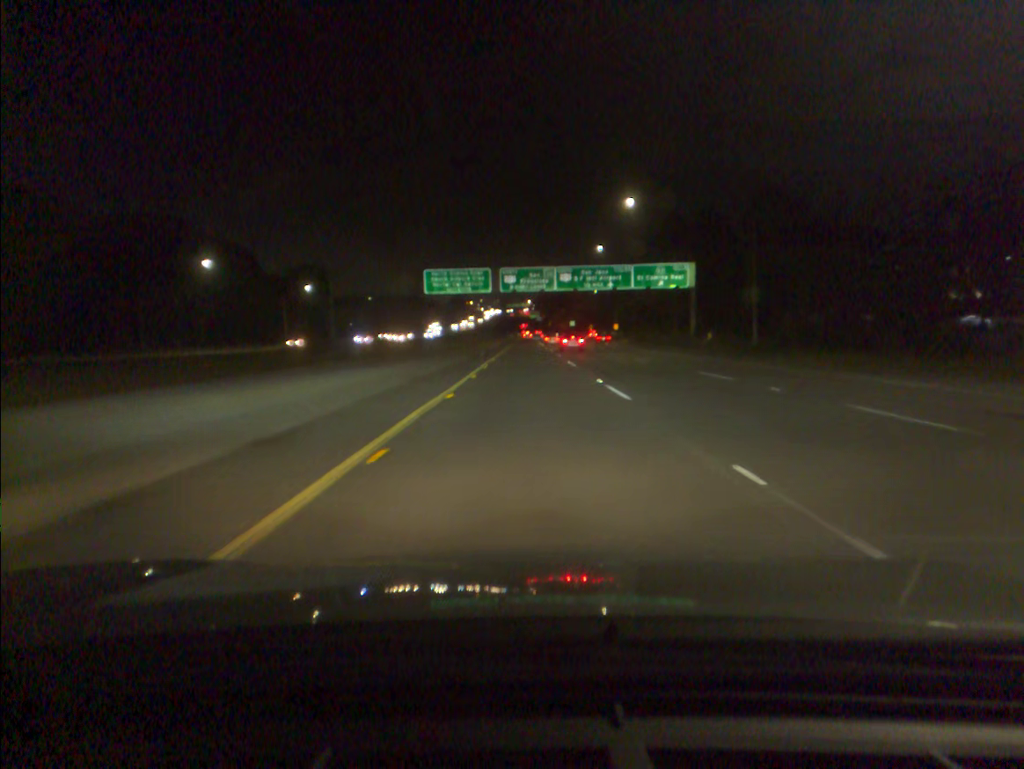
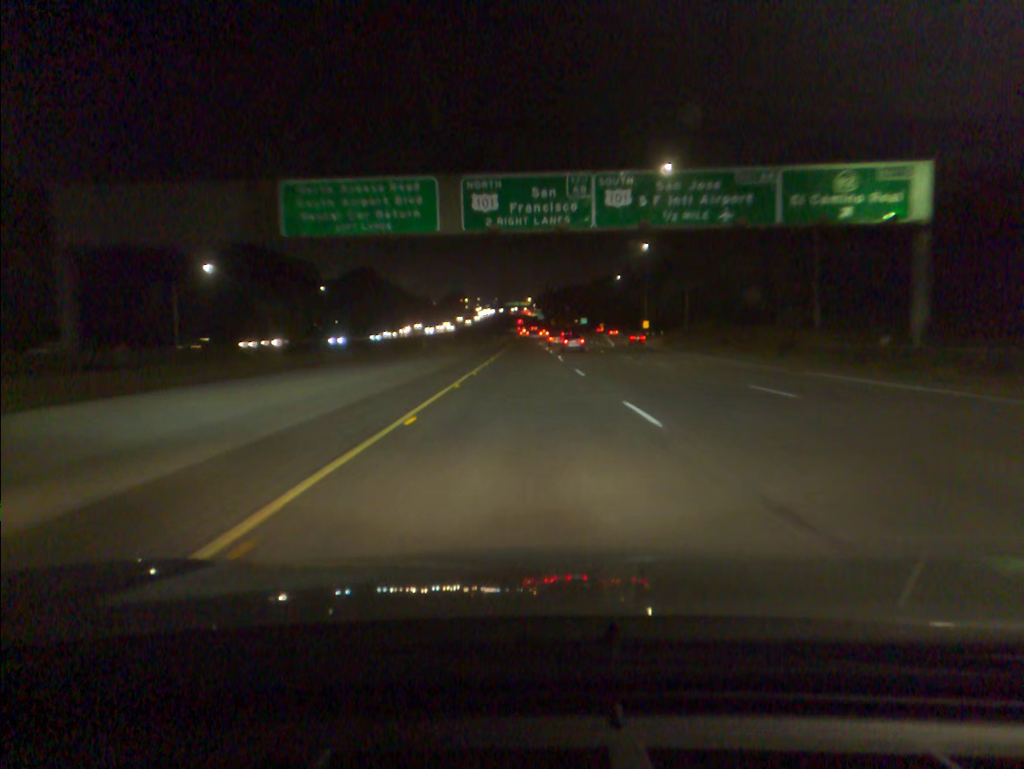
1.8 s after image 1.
(+0.1, +50.8) m; 0°
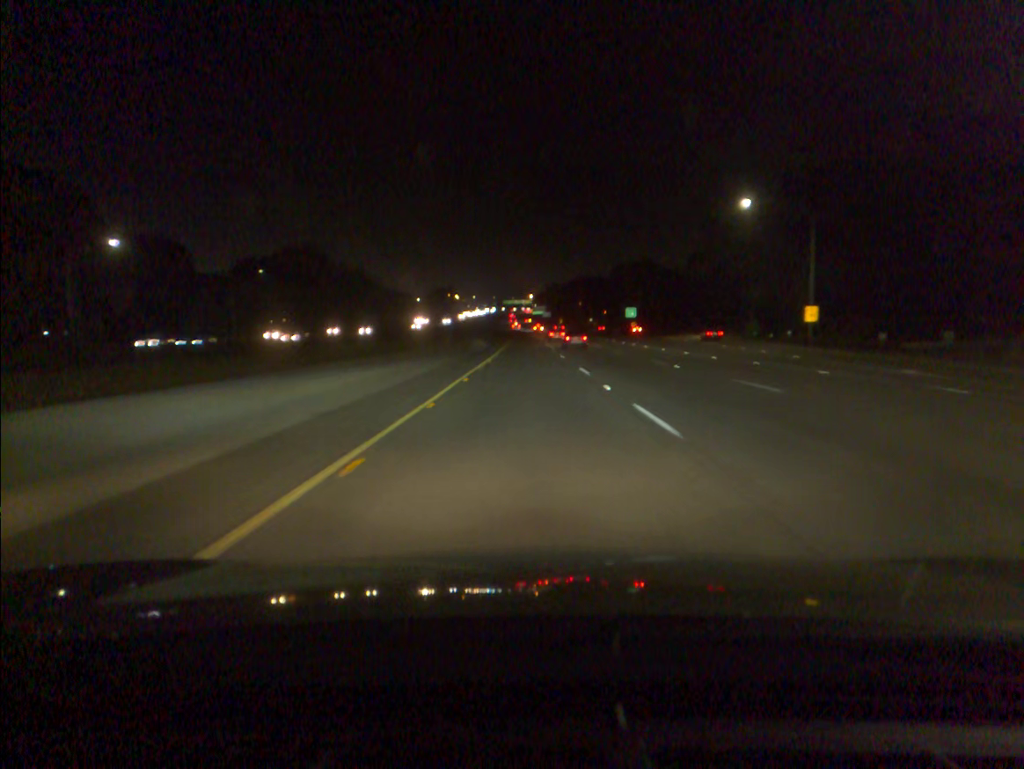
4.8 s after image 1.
(-0.1, +88.4) m; 0°
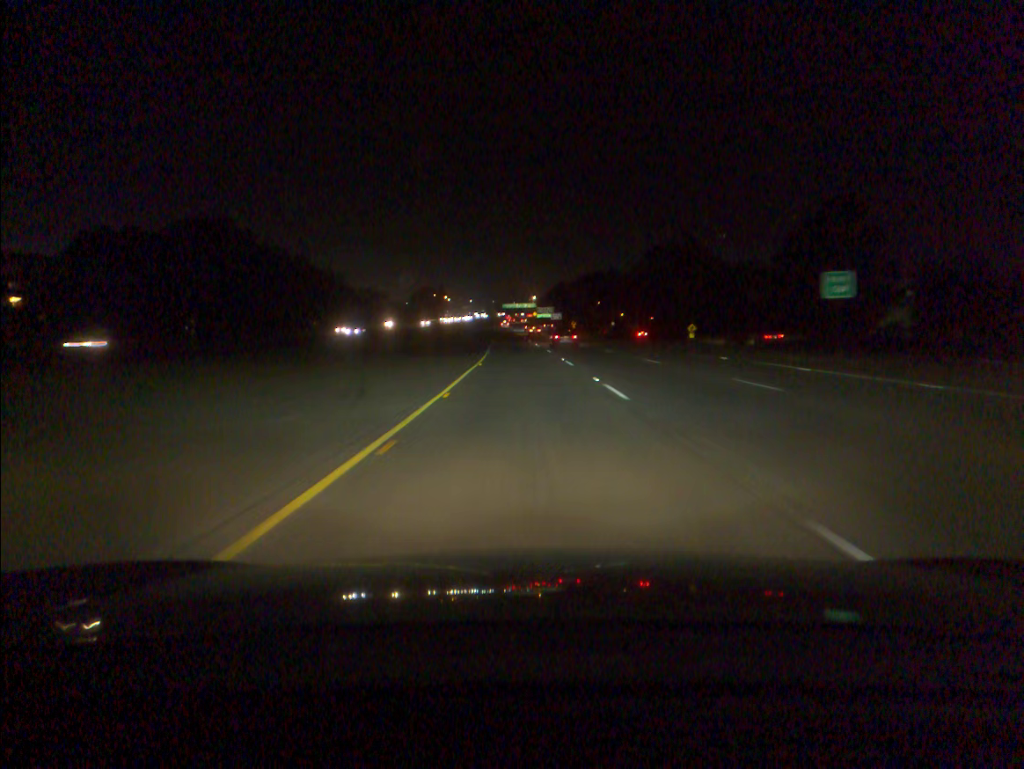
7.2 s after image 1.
(-0.1, +73.3) m; 0°
